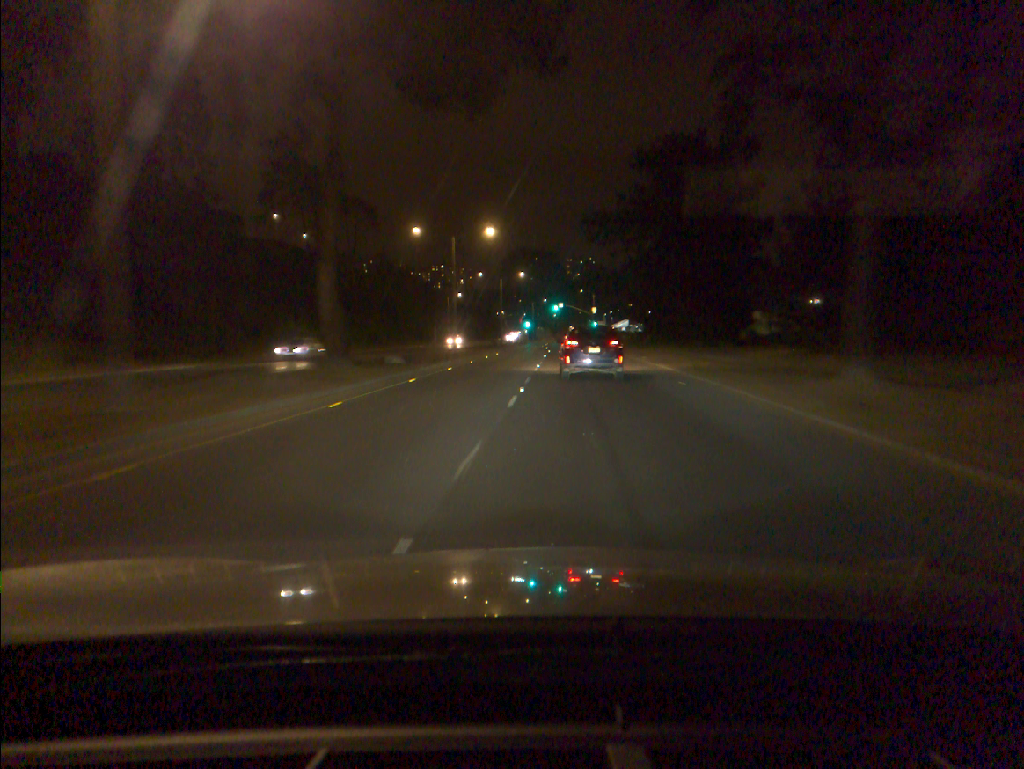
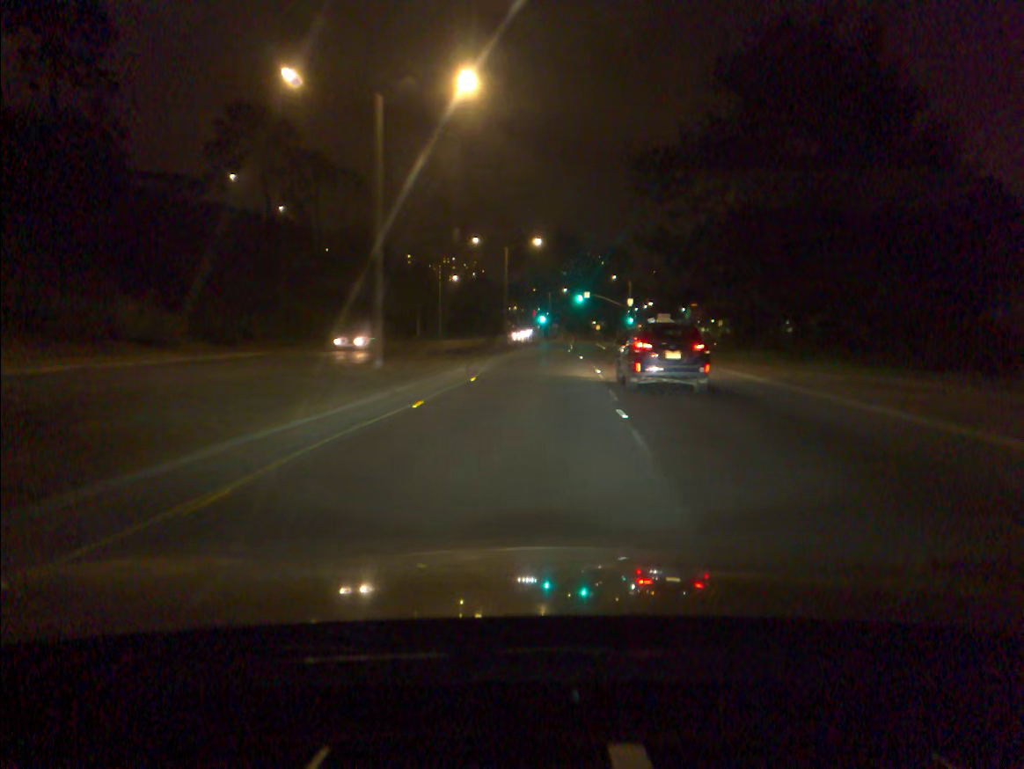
(-0.4, +35.7) m; -1°
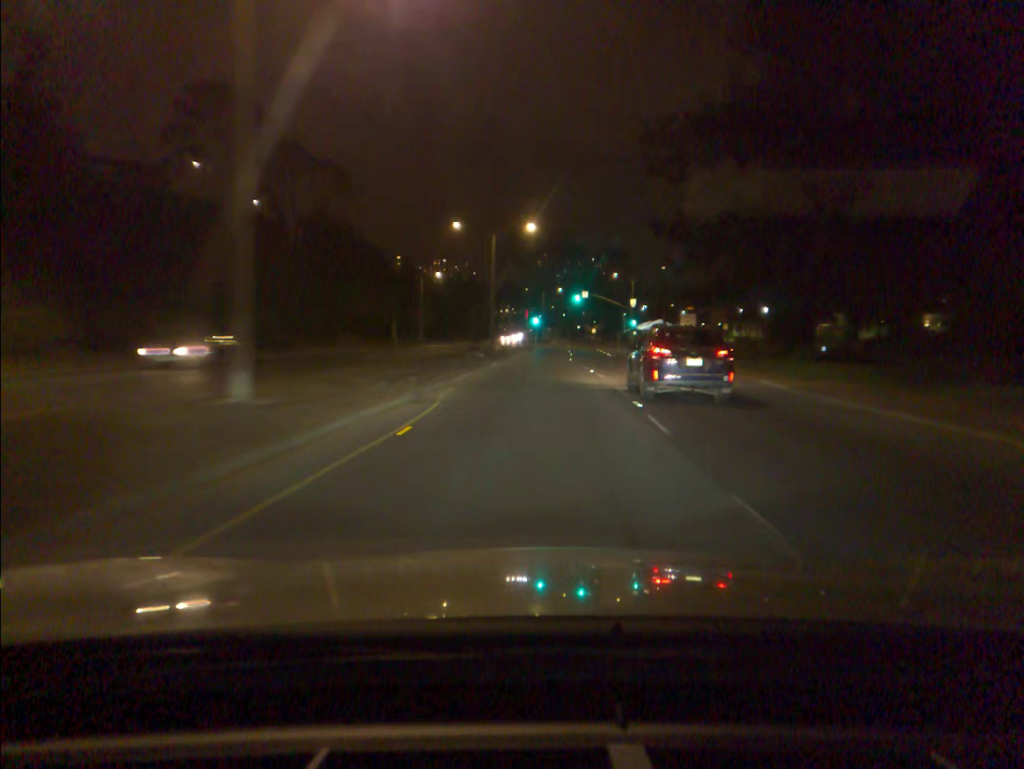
(+0.1, +11.7) m; +1°
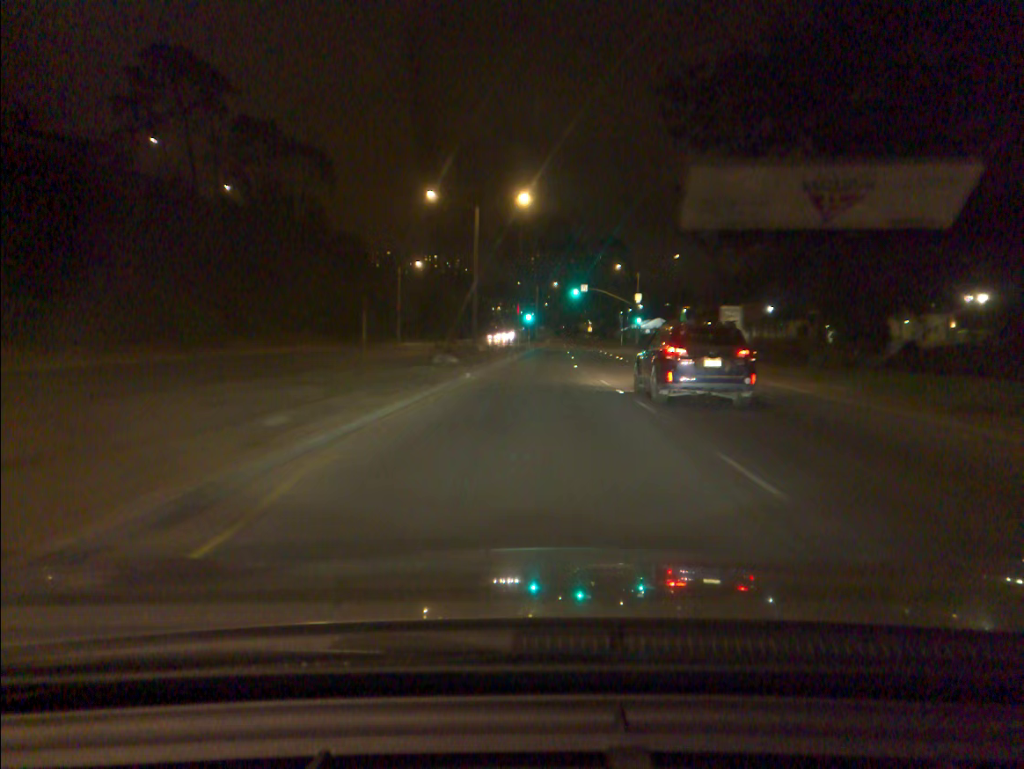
(0.0, +11.6) m; +1°
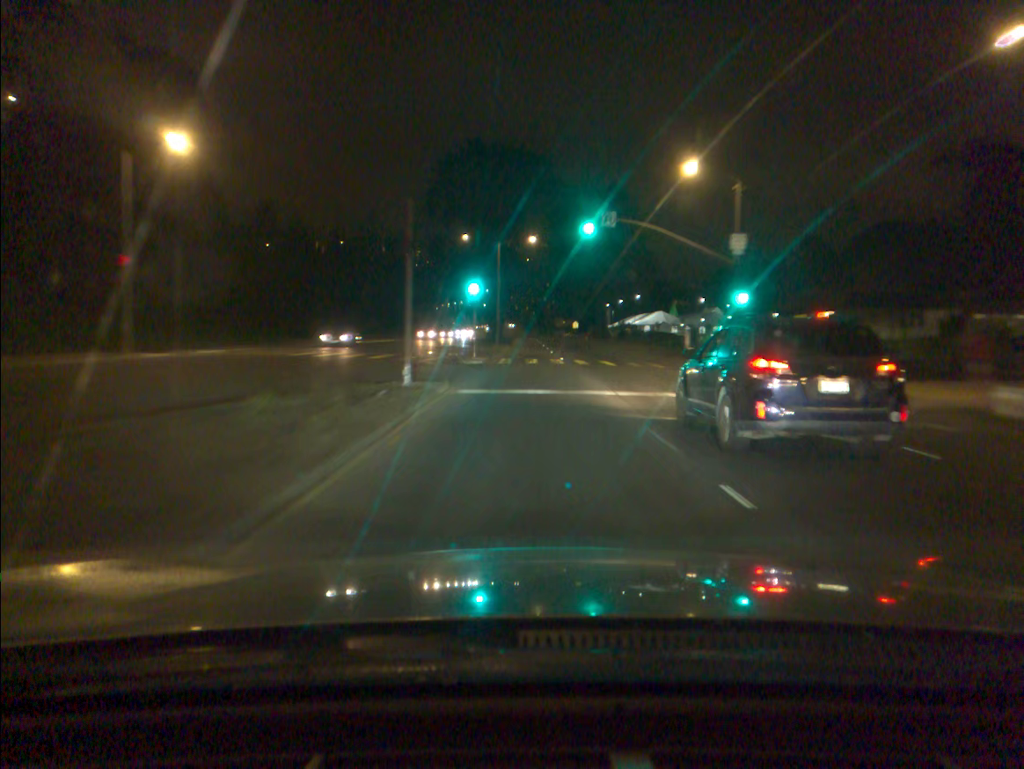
(+1.1, +56.4) m; +2°
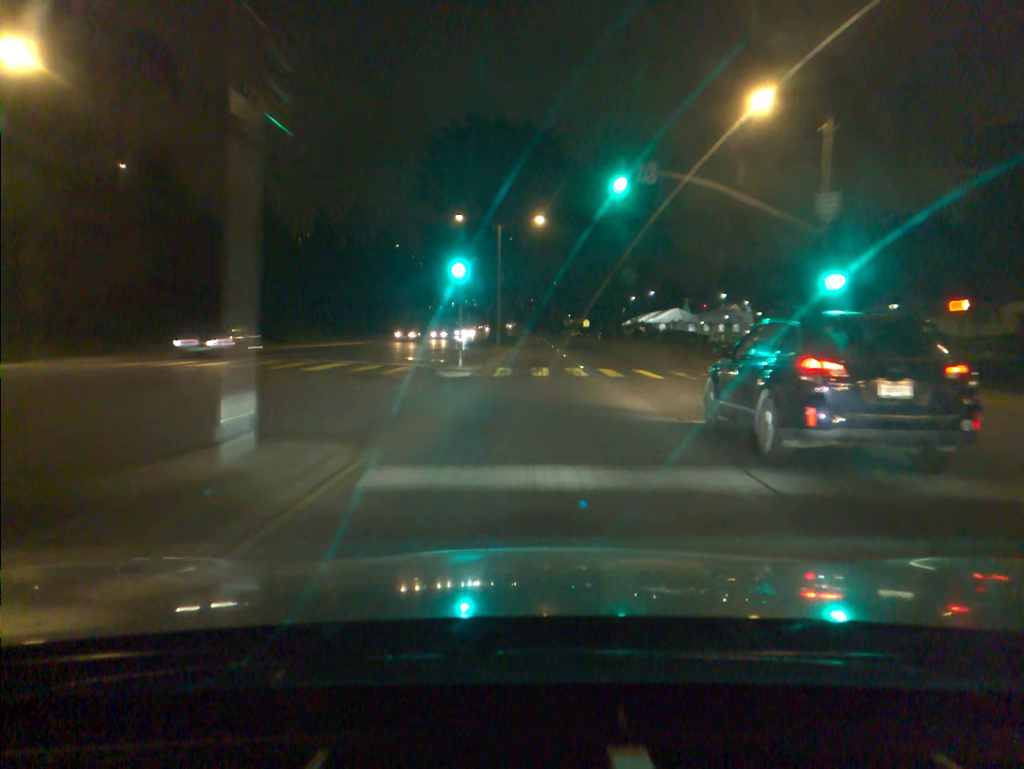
(0.0, +11.0) m; 0°
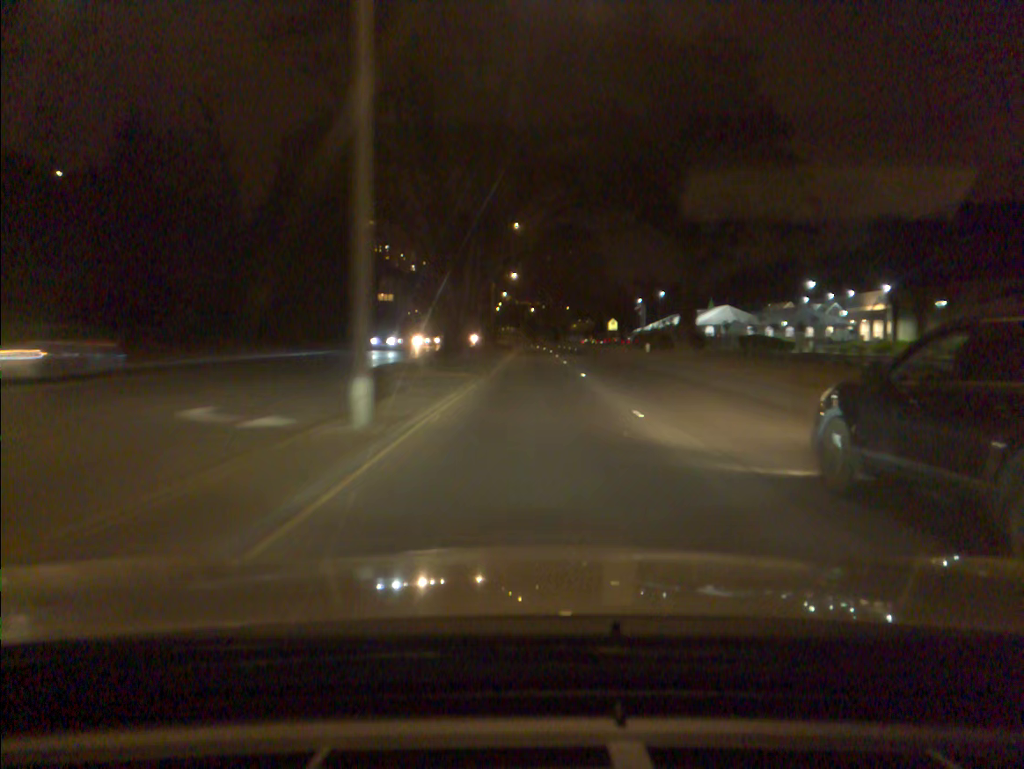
(+0.1, +45.2) m; 0°
